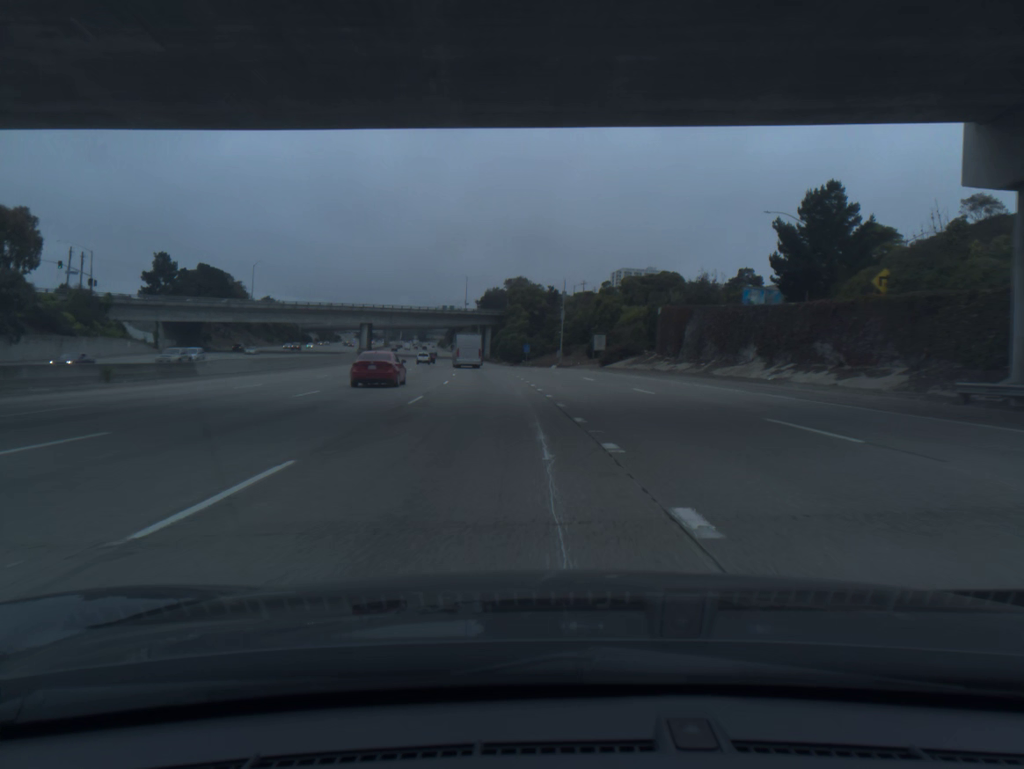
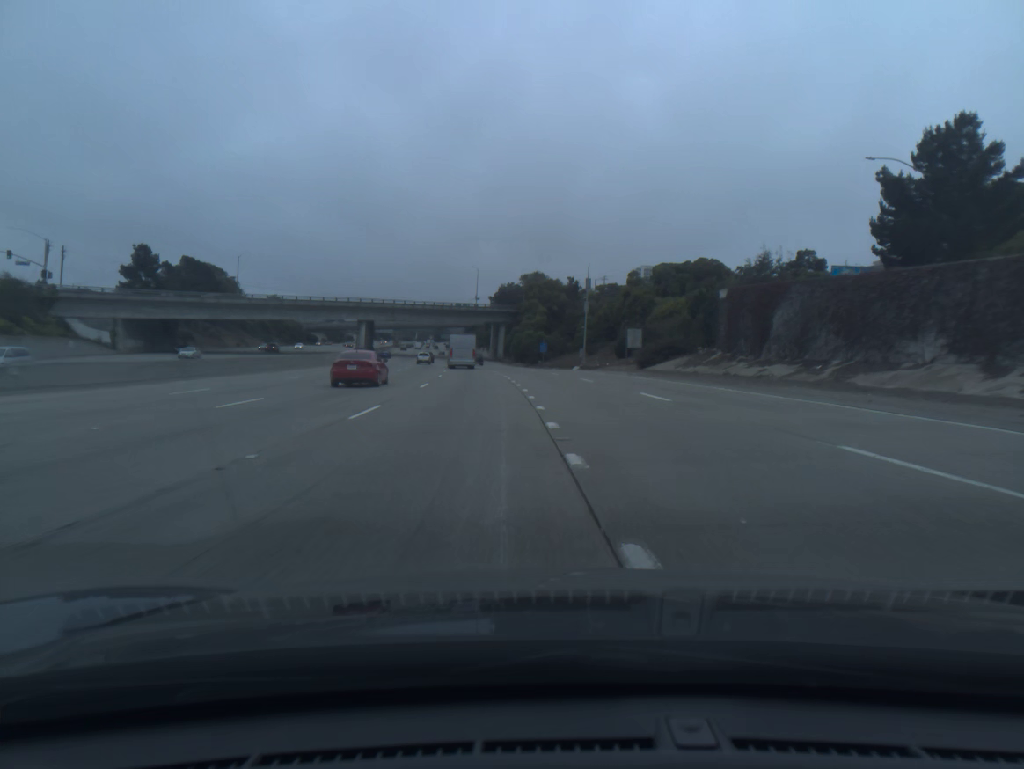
(-0.2, +19.2) m; -1°
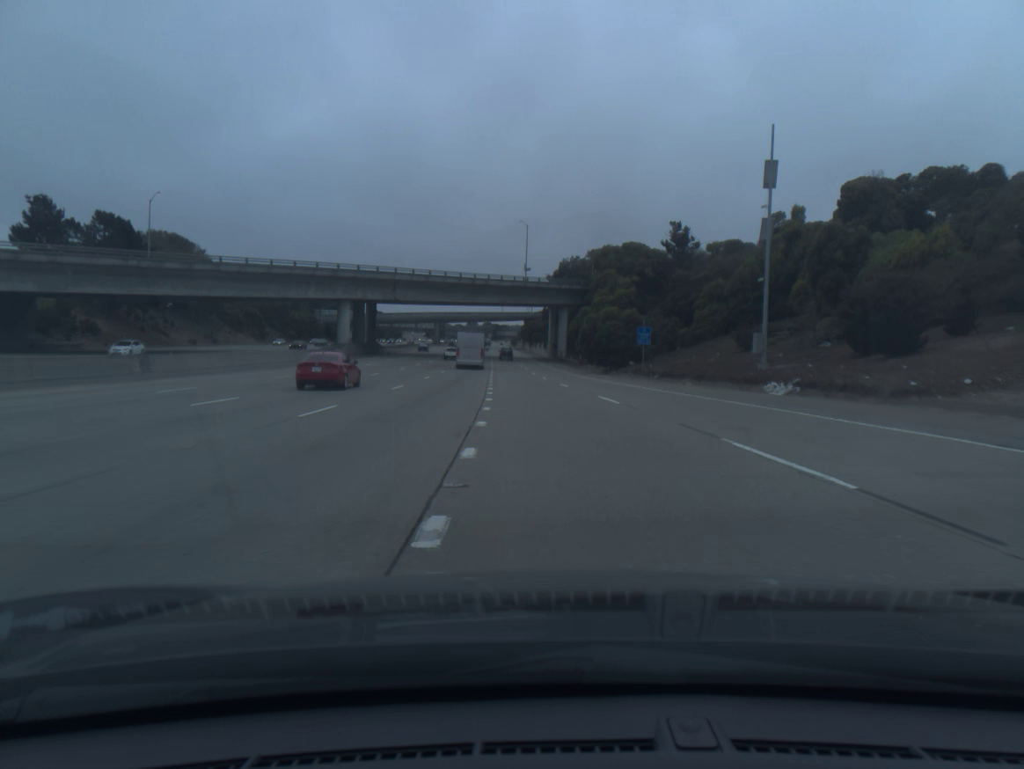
(-2.5, +57.4) m; -5°
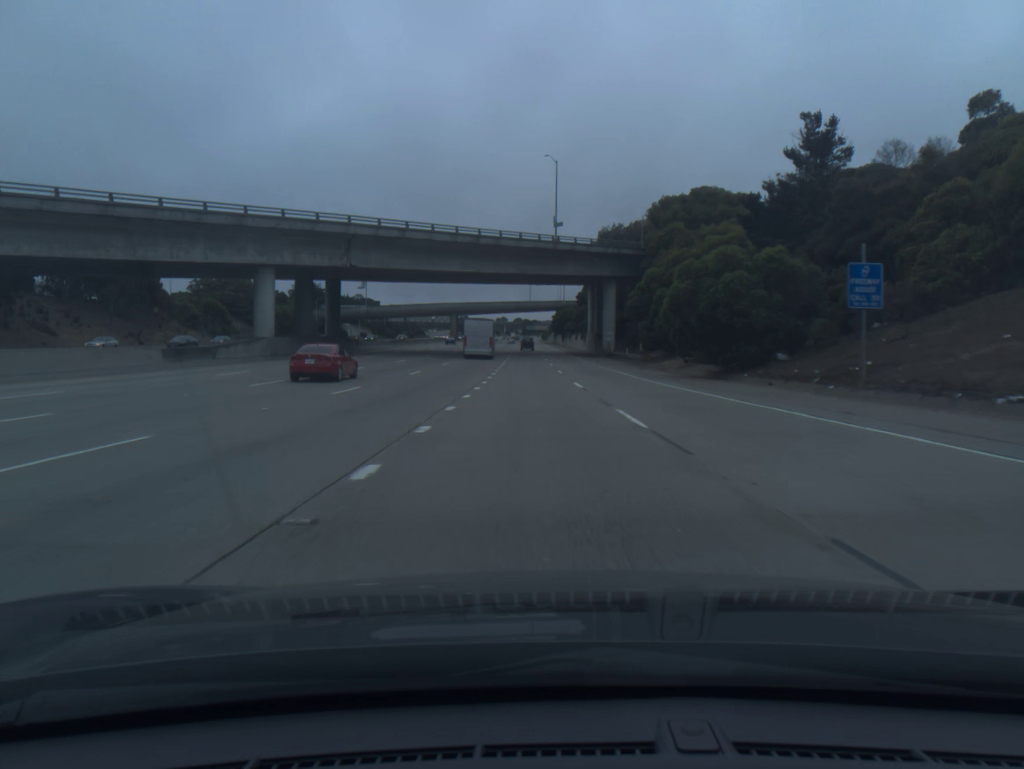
(-0.7, +38.0) m; -2°
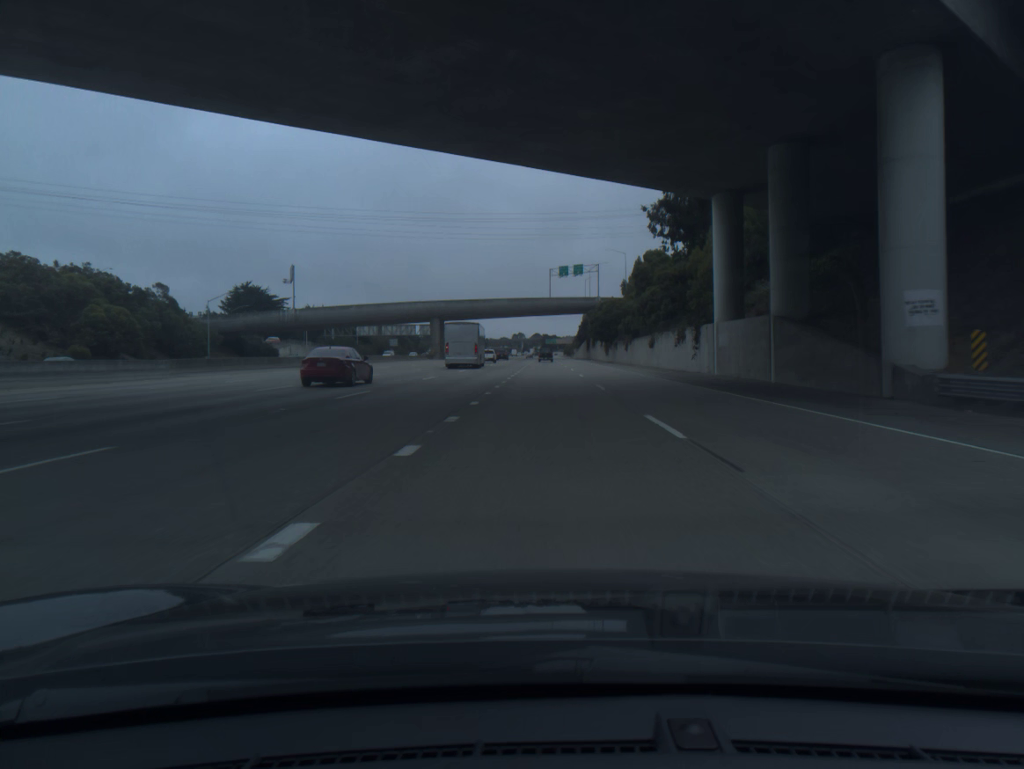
(-1.5, +74.9) m; -2°
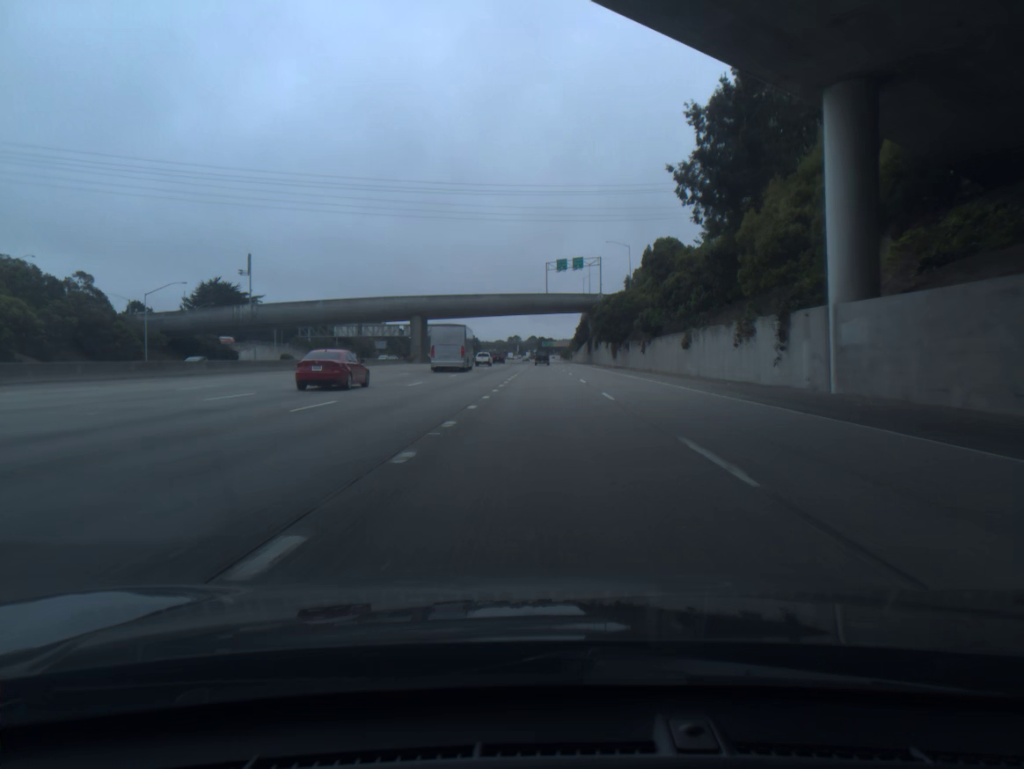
(0.0, +18.3) m; 0°
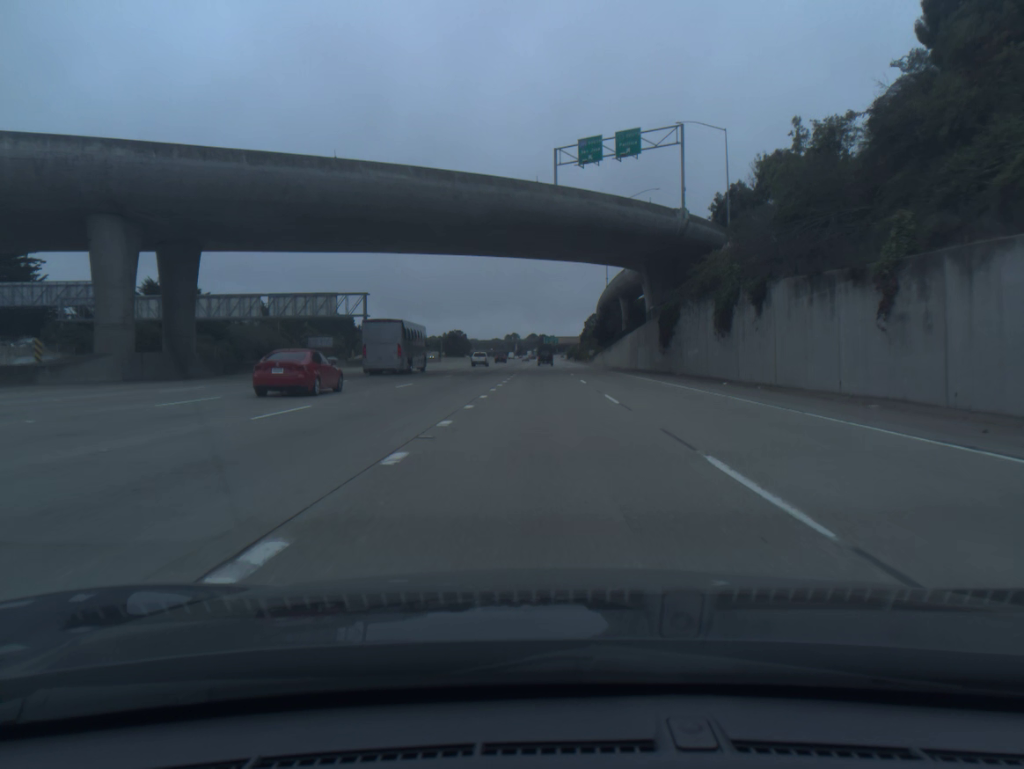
(+0.2, +89.8) m; 0°
